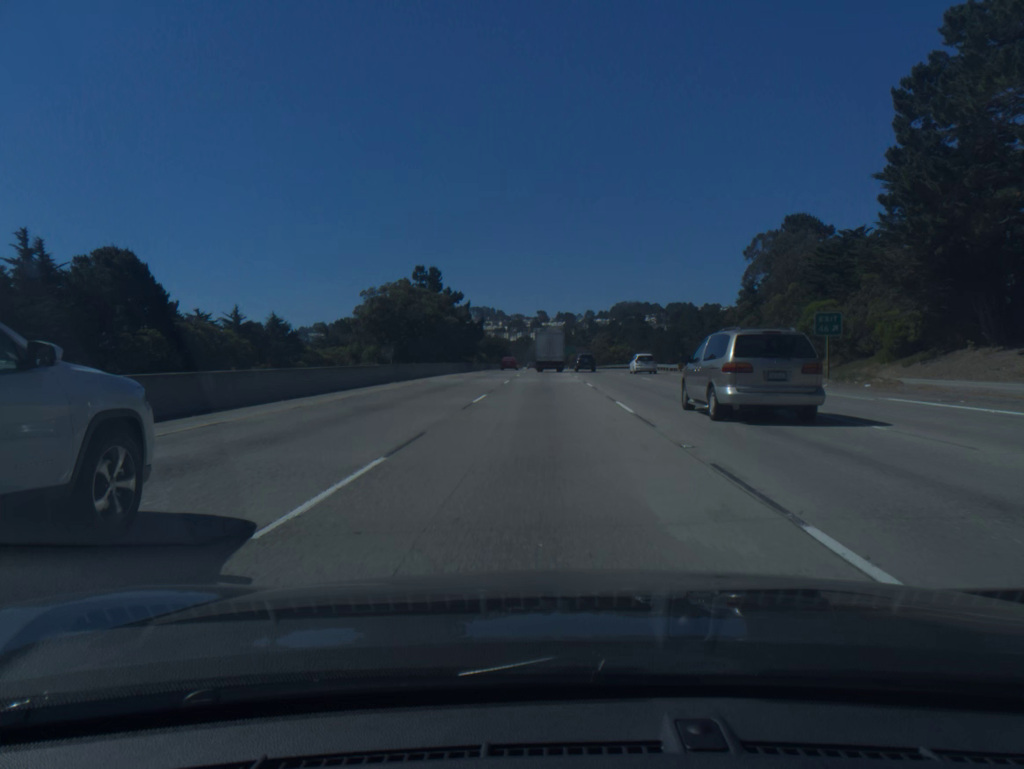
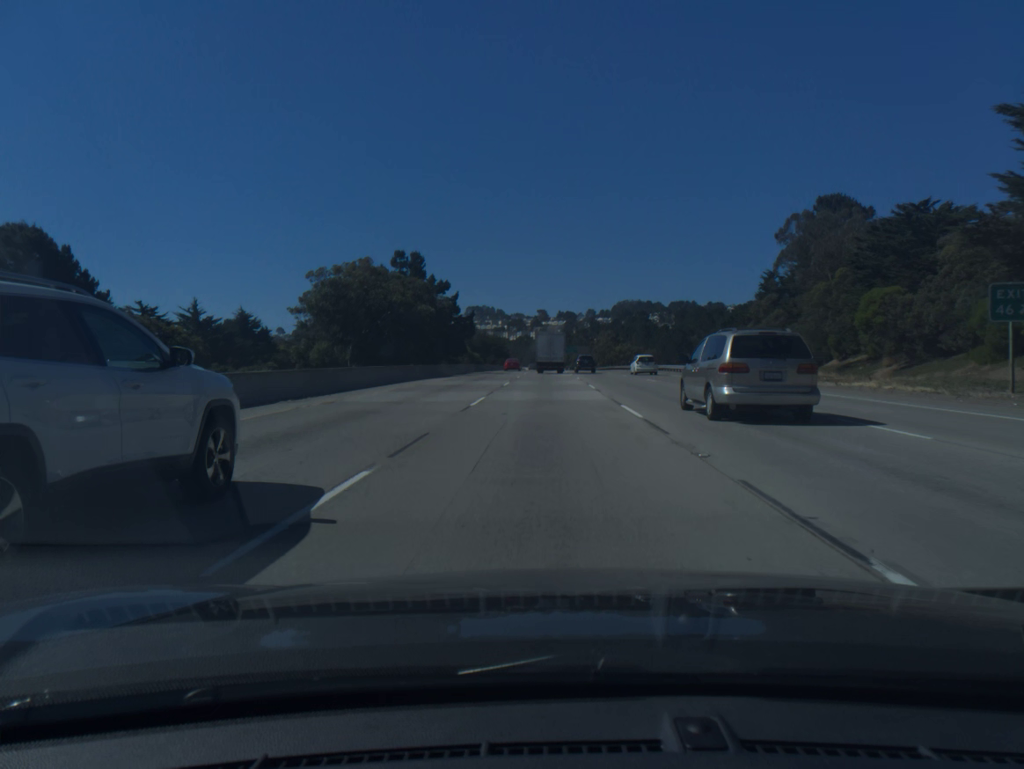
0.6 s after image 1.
(0.0, +15.9) m; 0°
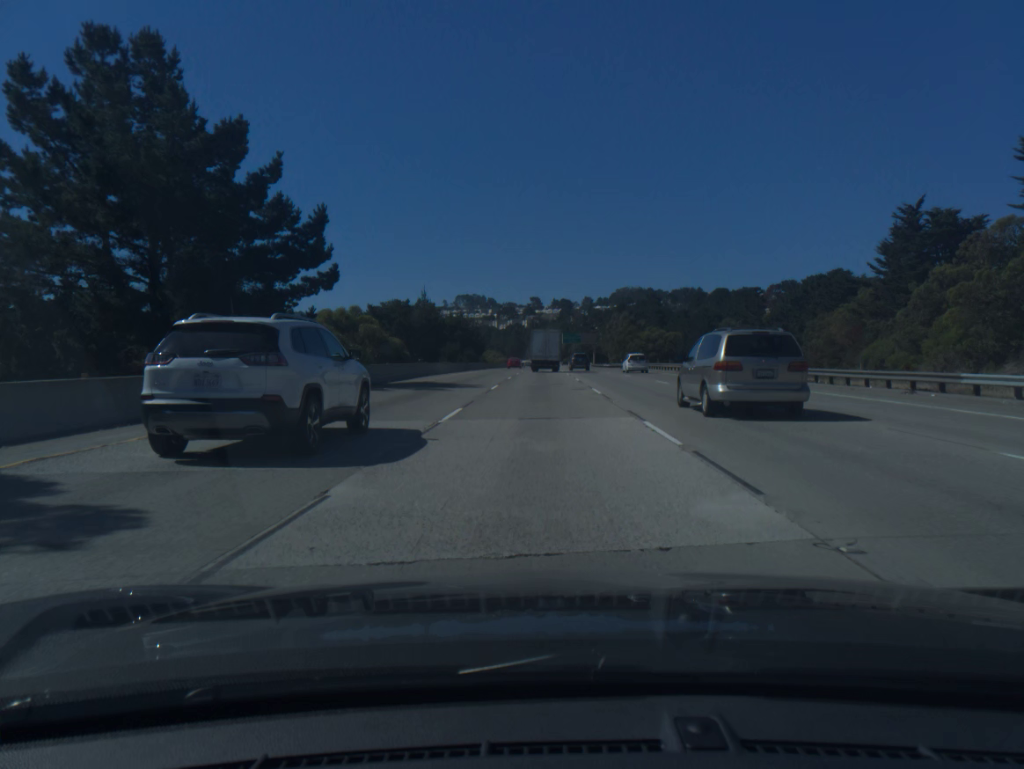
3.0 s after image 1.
(+0.2, +63.8) m; 0°
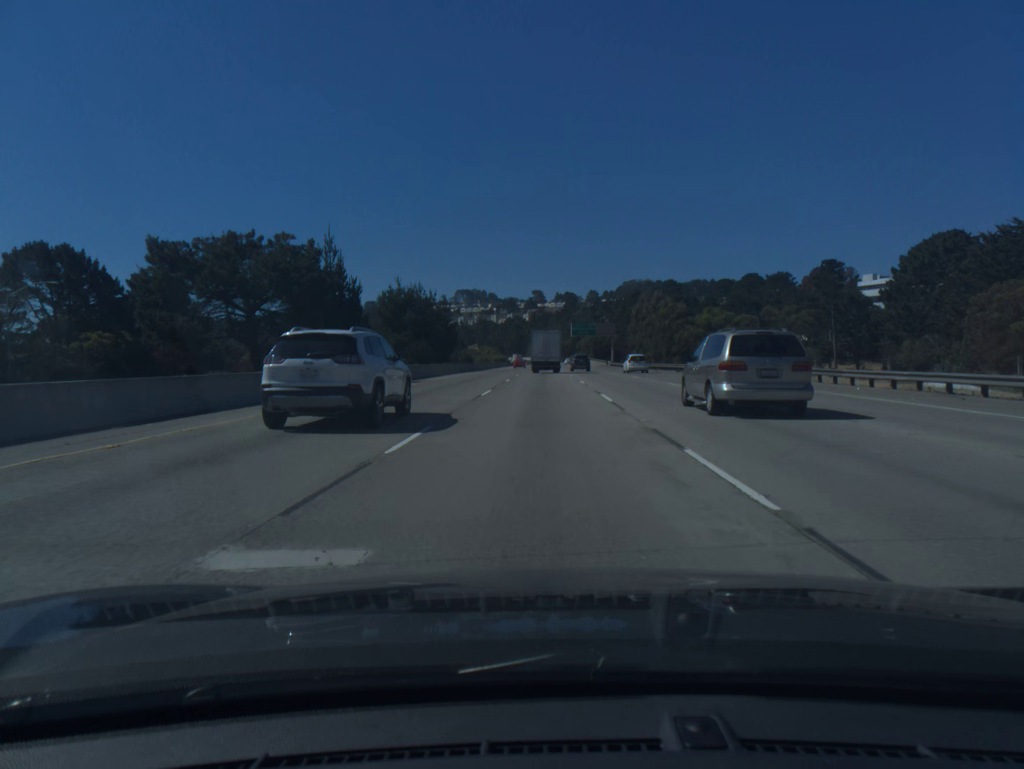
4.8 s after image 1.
(-0.1, +48.1) m; 0°
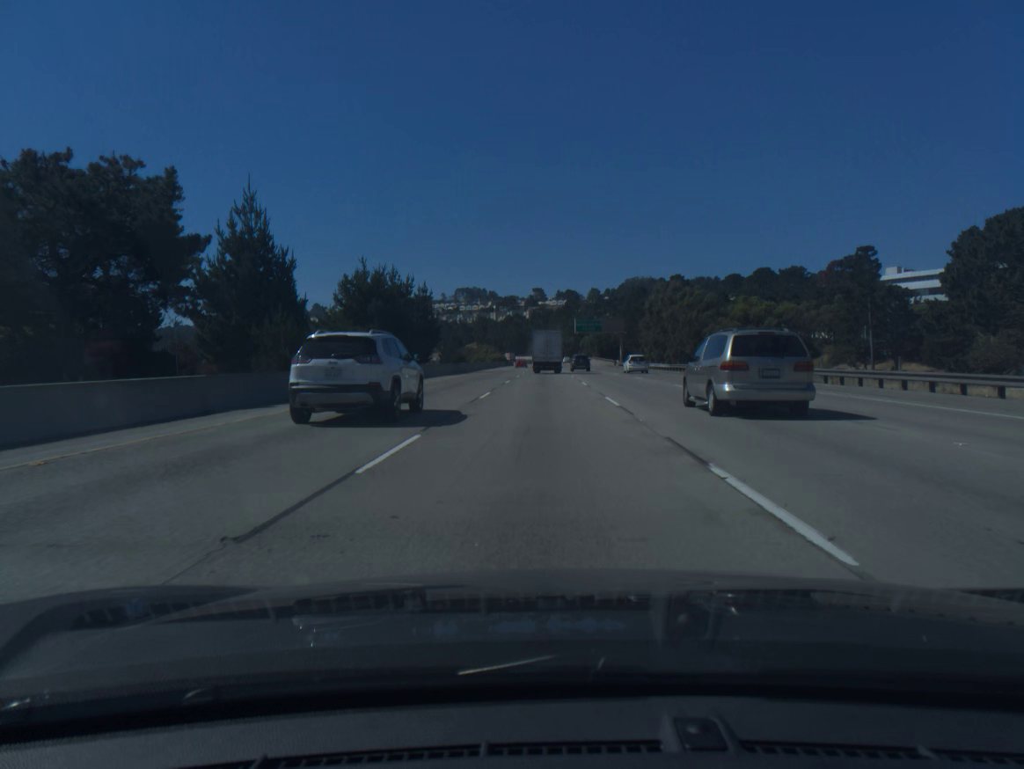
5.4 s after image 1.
(0.0, +16.1) m; 0°
